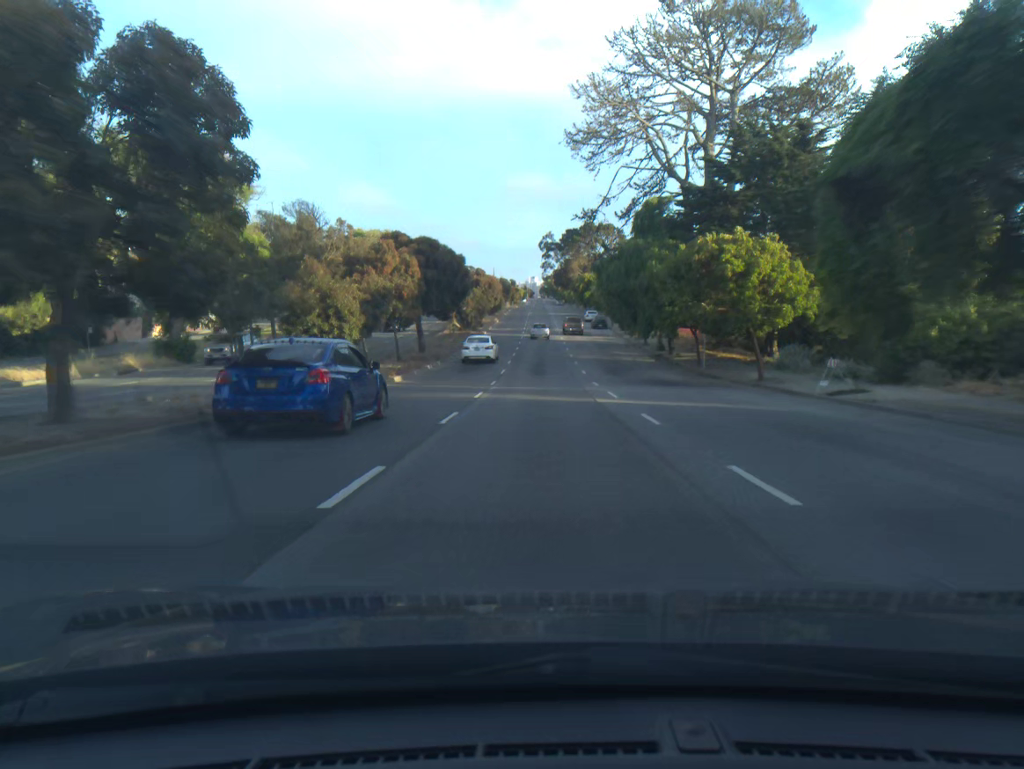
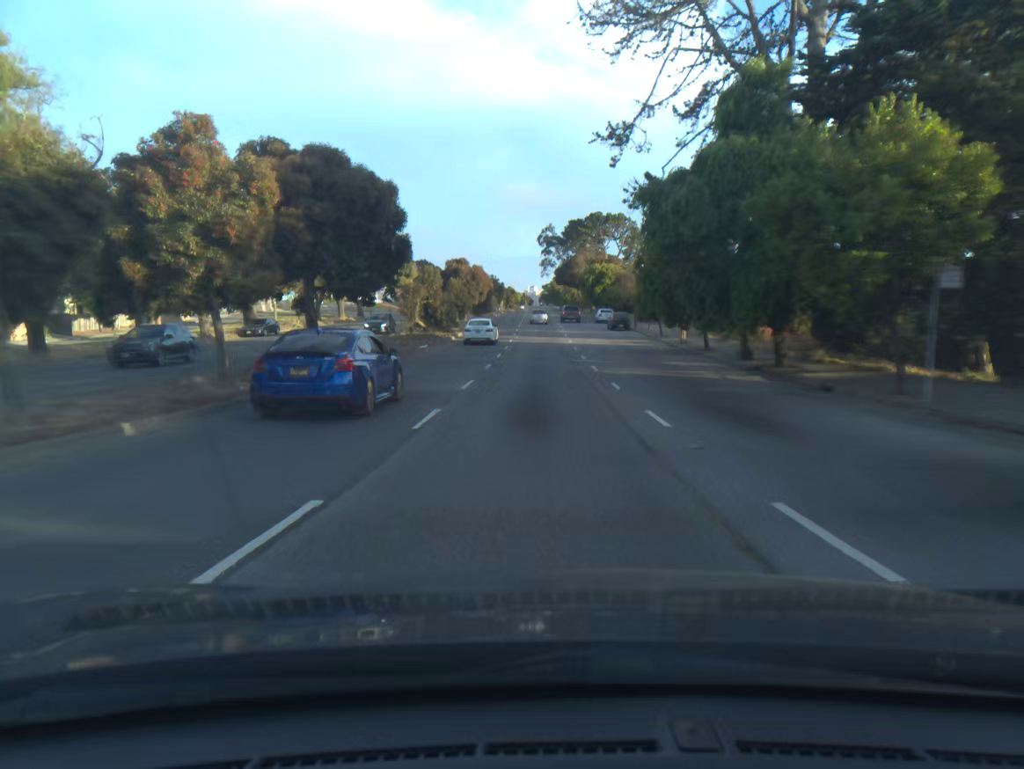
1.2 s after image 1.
(0.0, +23.4) m; 0°
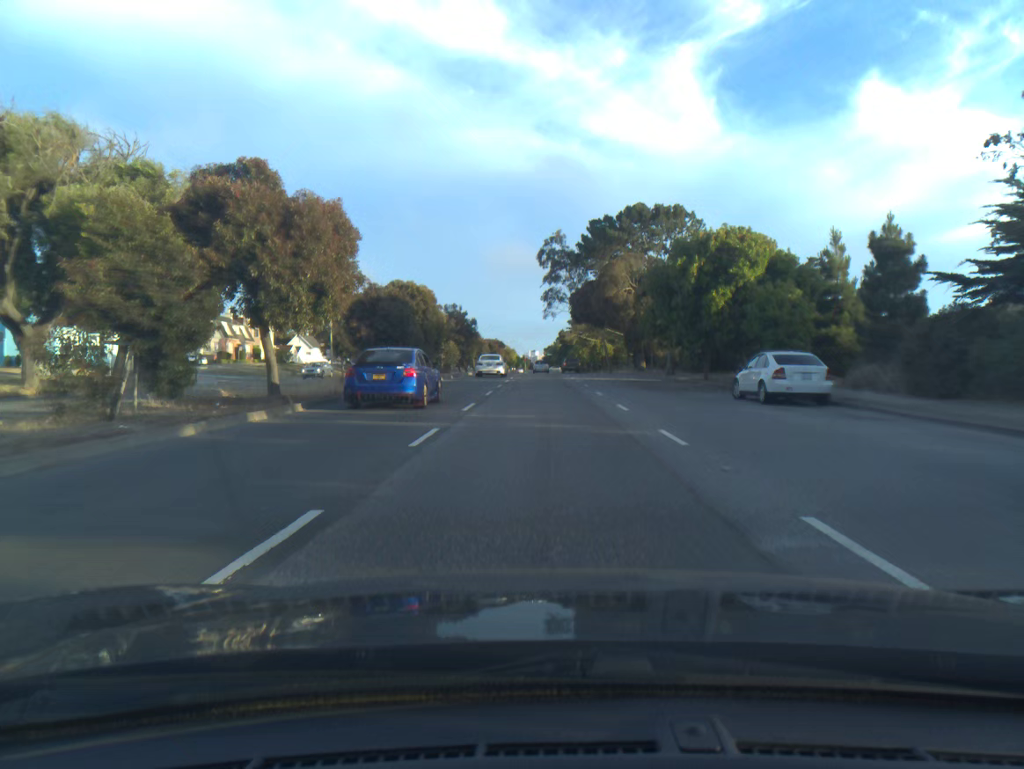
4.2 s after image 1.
(-0.3, +58.4) m; 0°
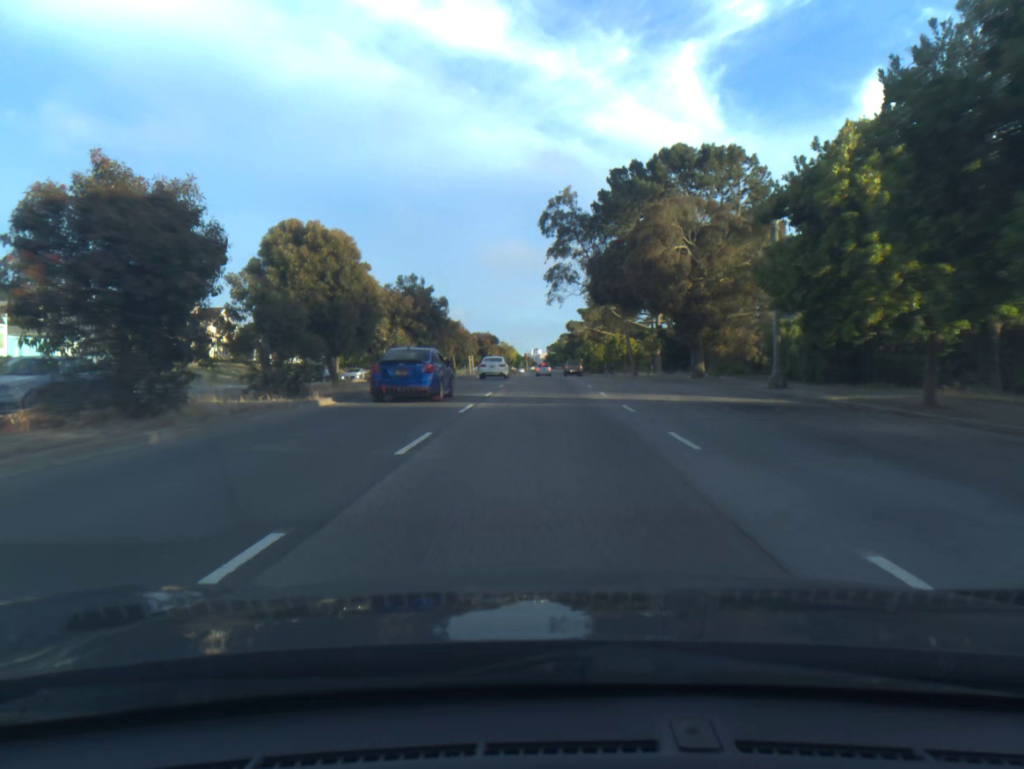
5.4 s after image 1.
(0.0, +22.7) m; 0°
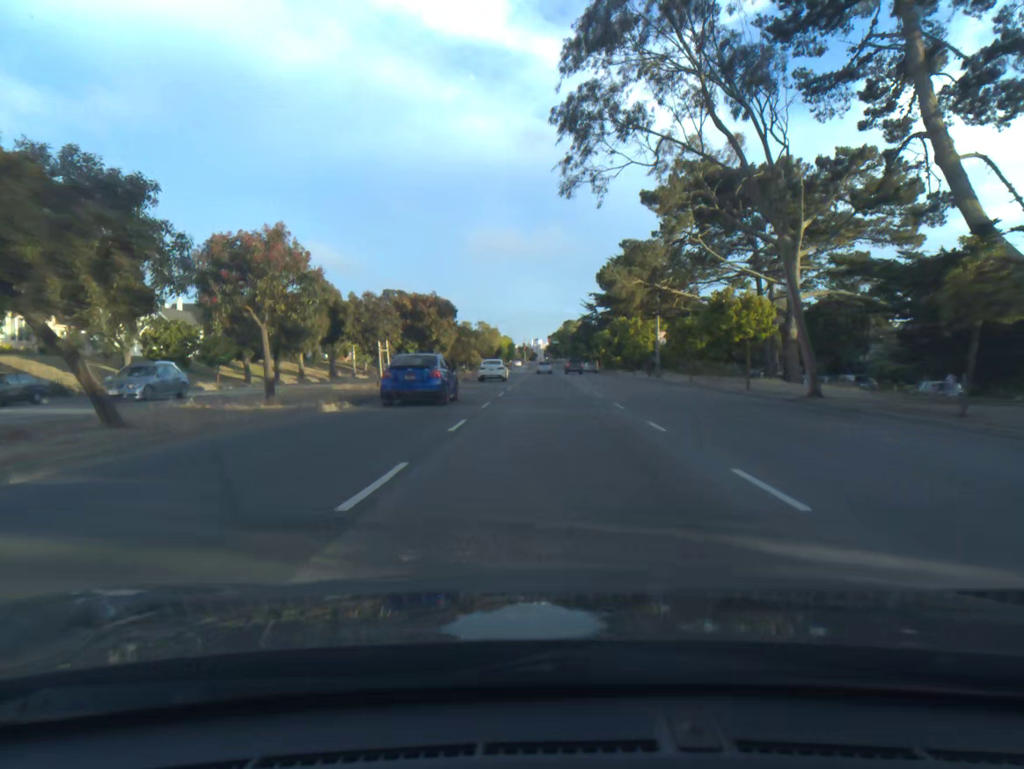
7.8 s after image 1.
(-0.1, +46.3) m; 0°
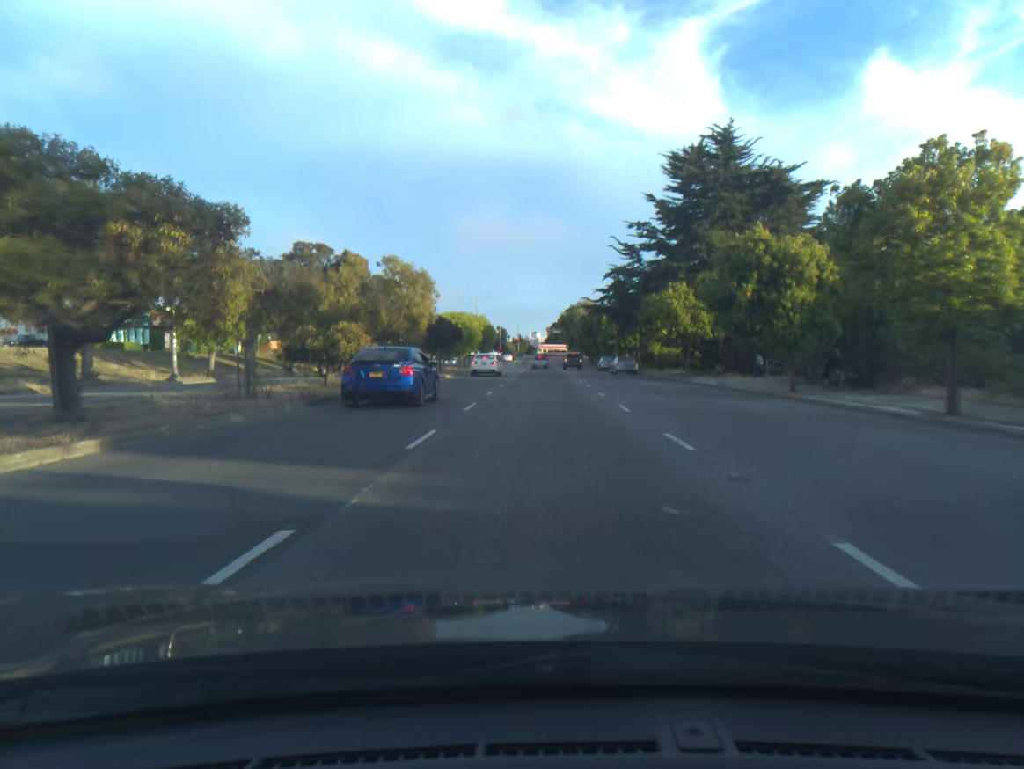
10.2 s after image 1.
(+0.2, +46.9) m; 0°
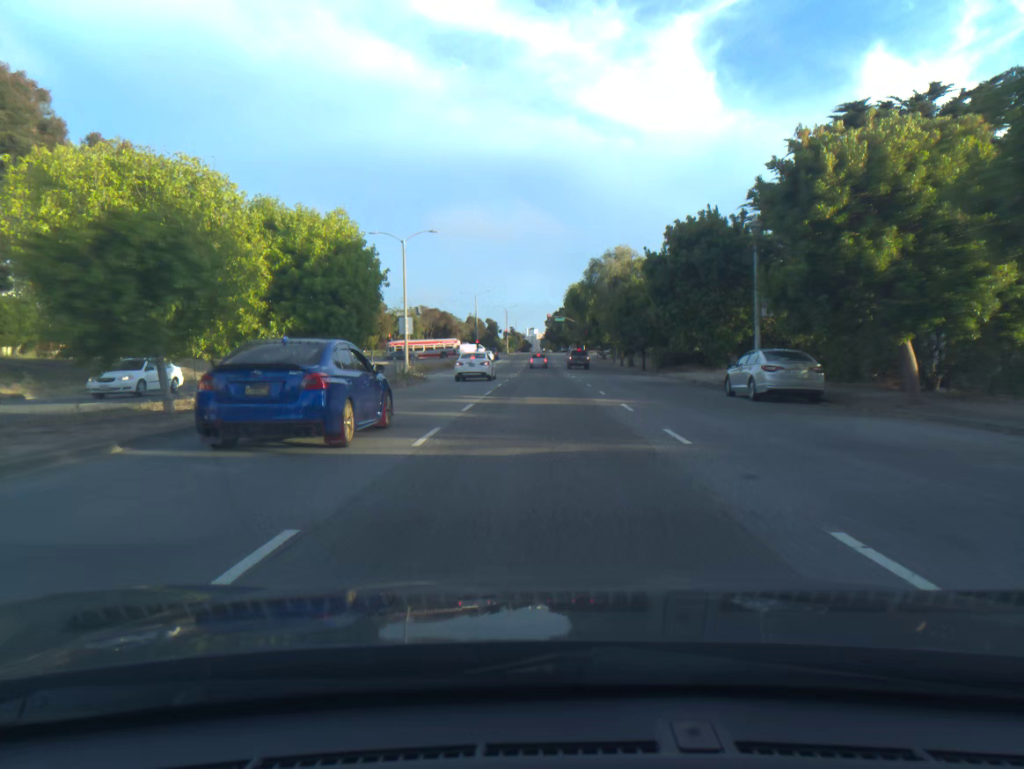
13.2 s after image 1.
(0.0, +57.6) m; 0°
